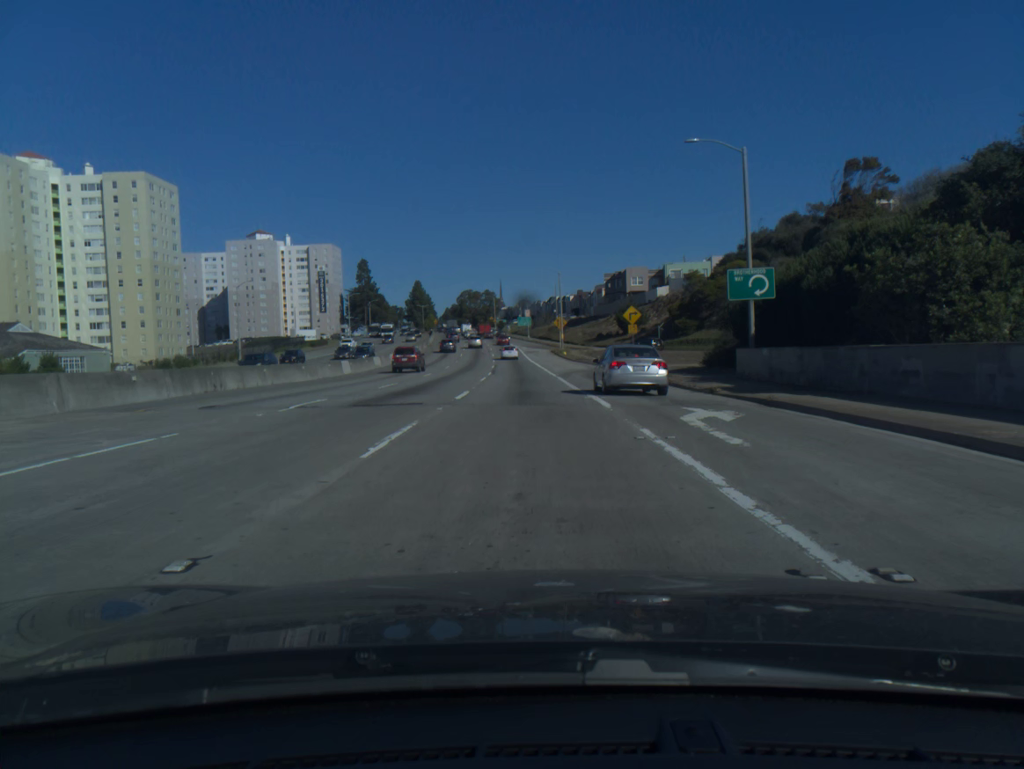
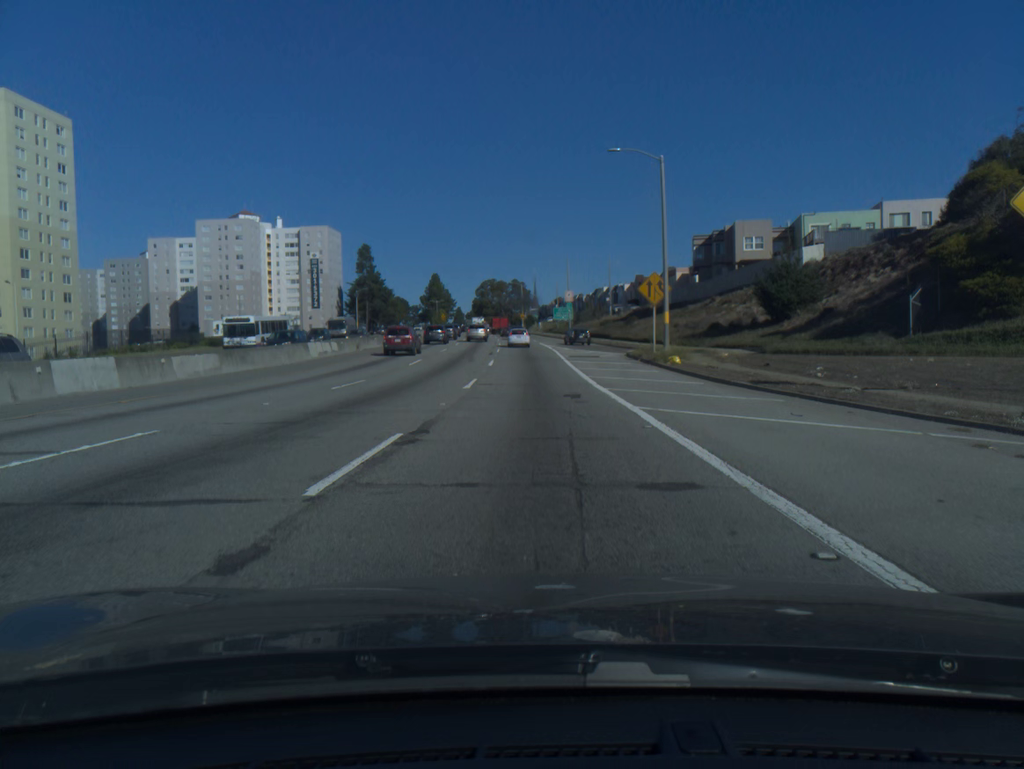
(-1.6, +53.4) m; -3°
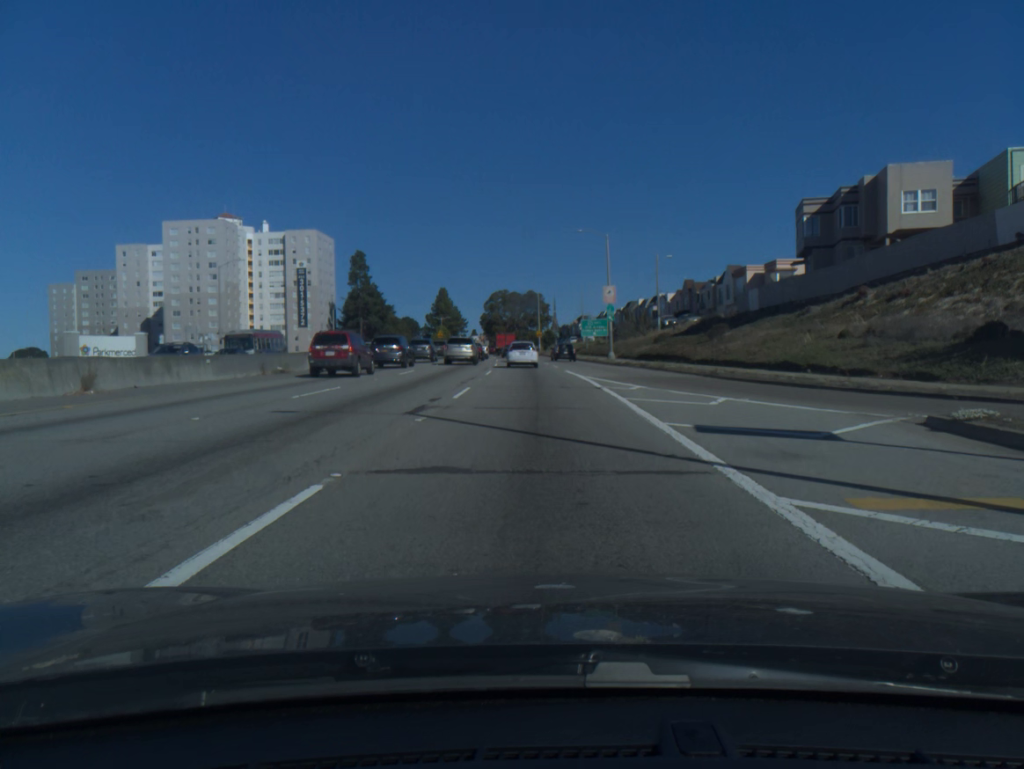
(-0.3, +33.1) m; -1°
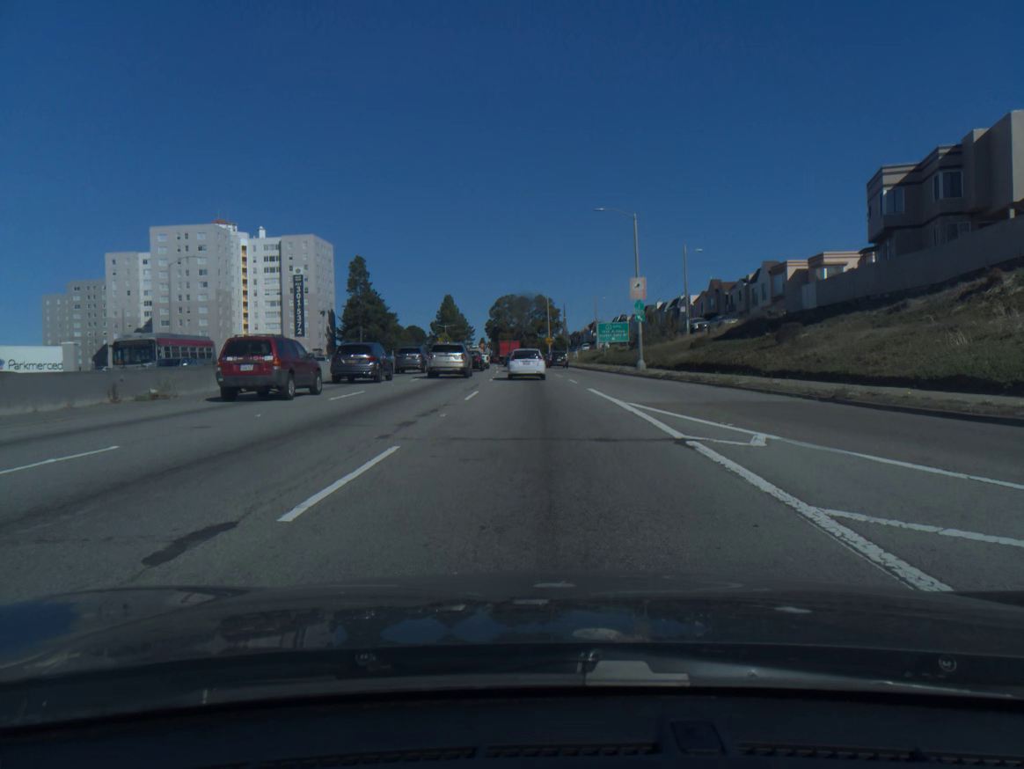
(-0.1, +12.4) m; -1°
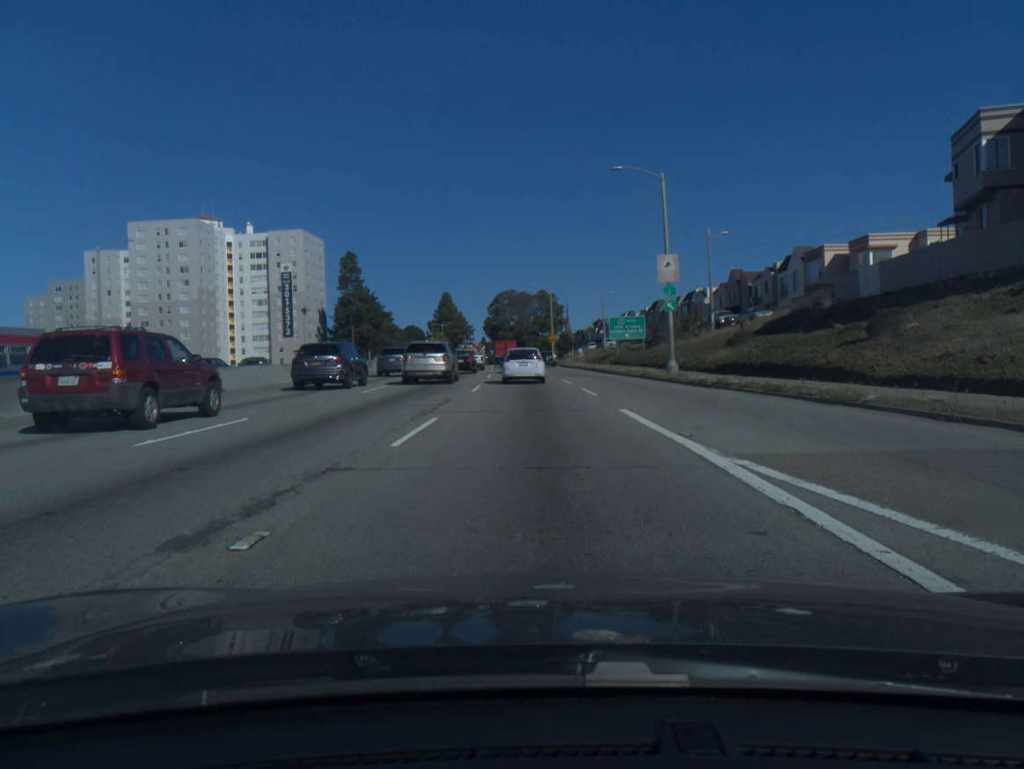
(0.0, +10.1) m; 0°
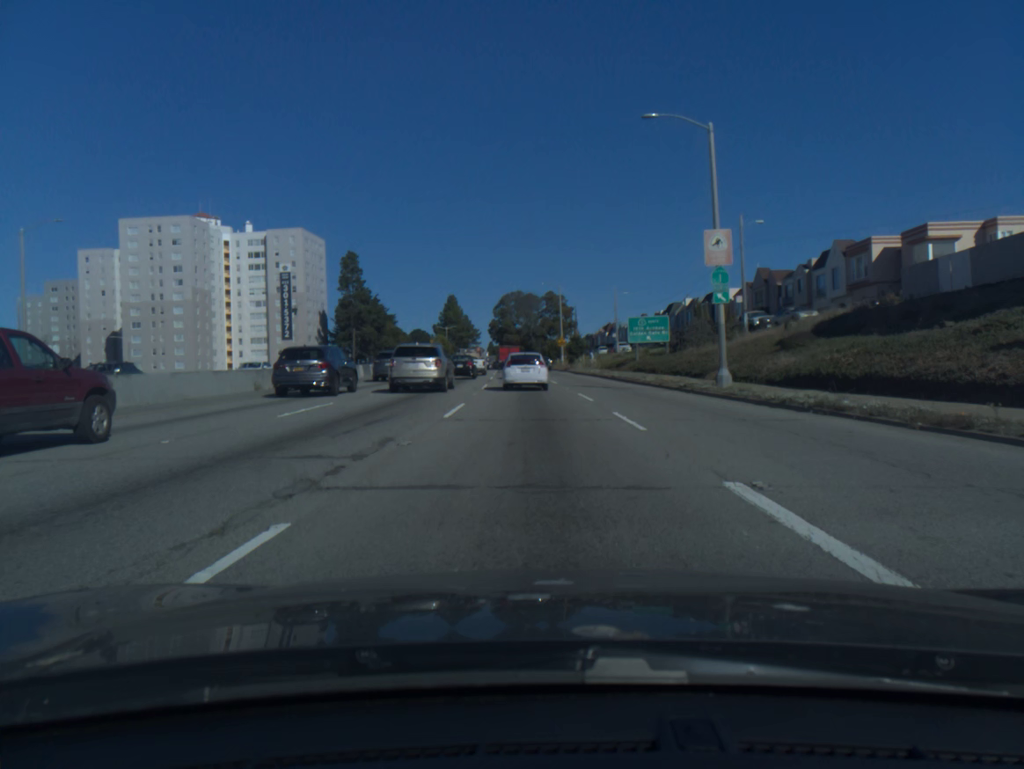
(-0.1, +8.9) m; -1°
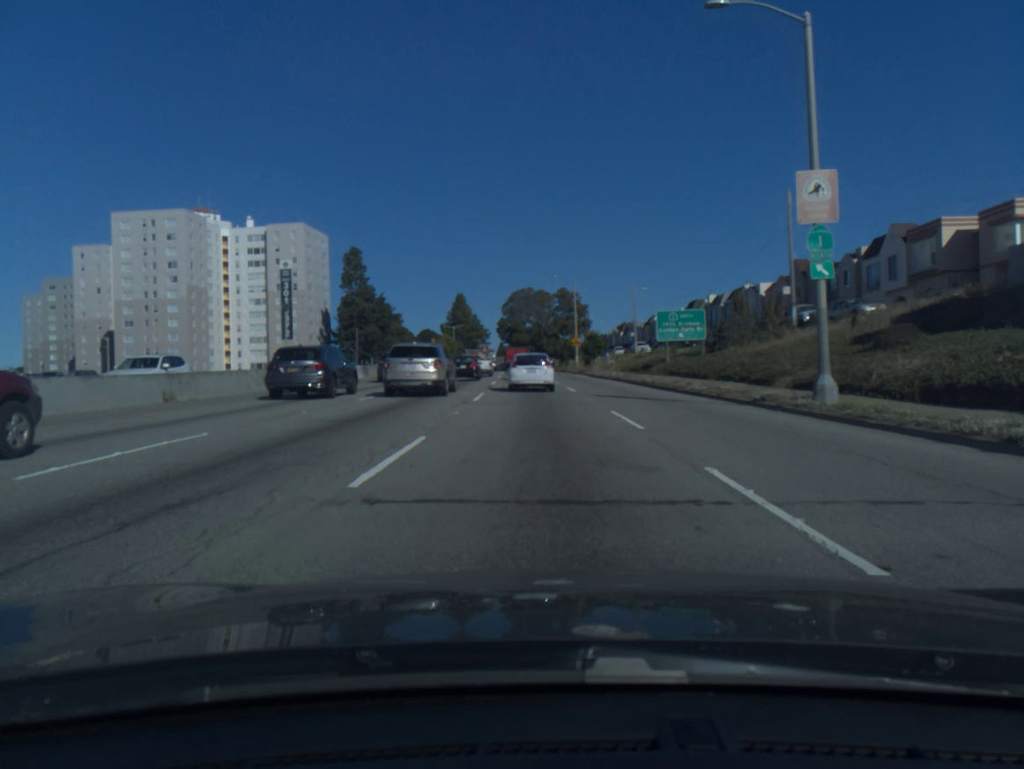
(-0.1, +8.6) m; -1°
